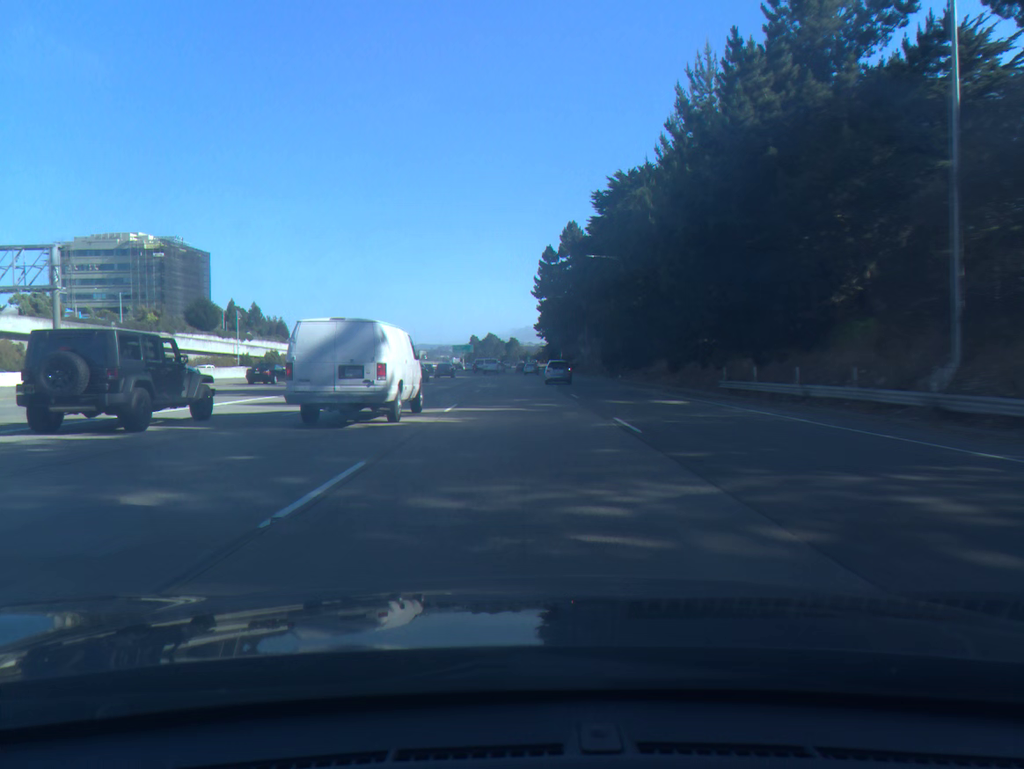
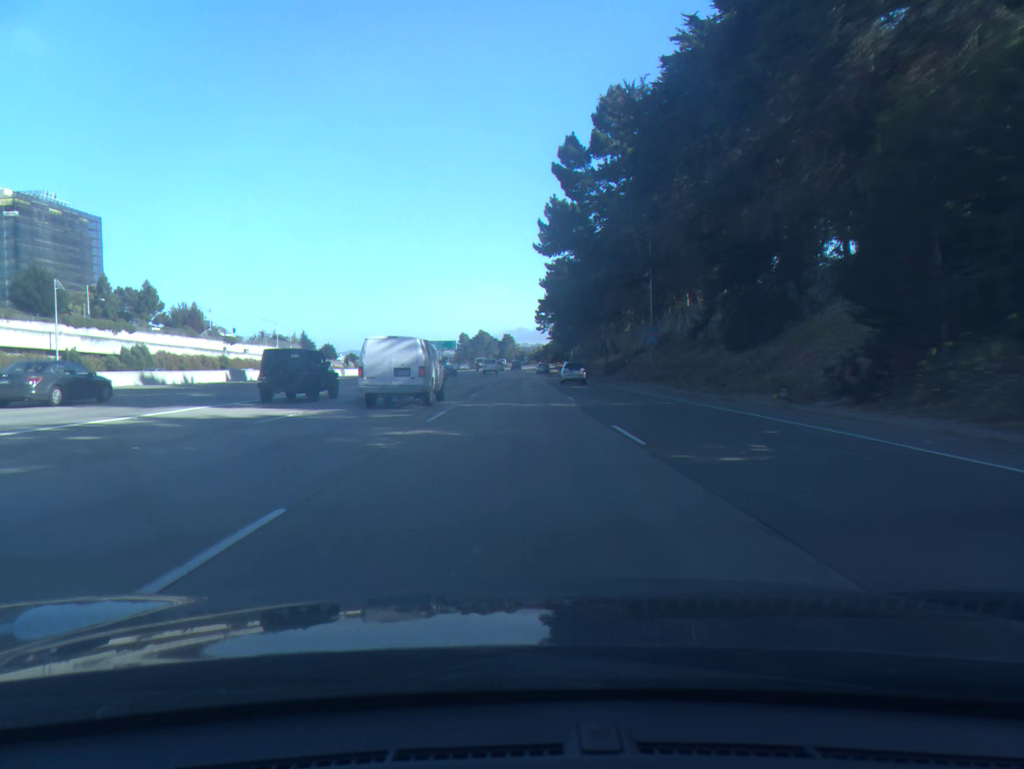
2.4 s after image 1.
(+0.2, +60.8) m; 0°
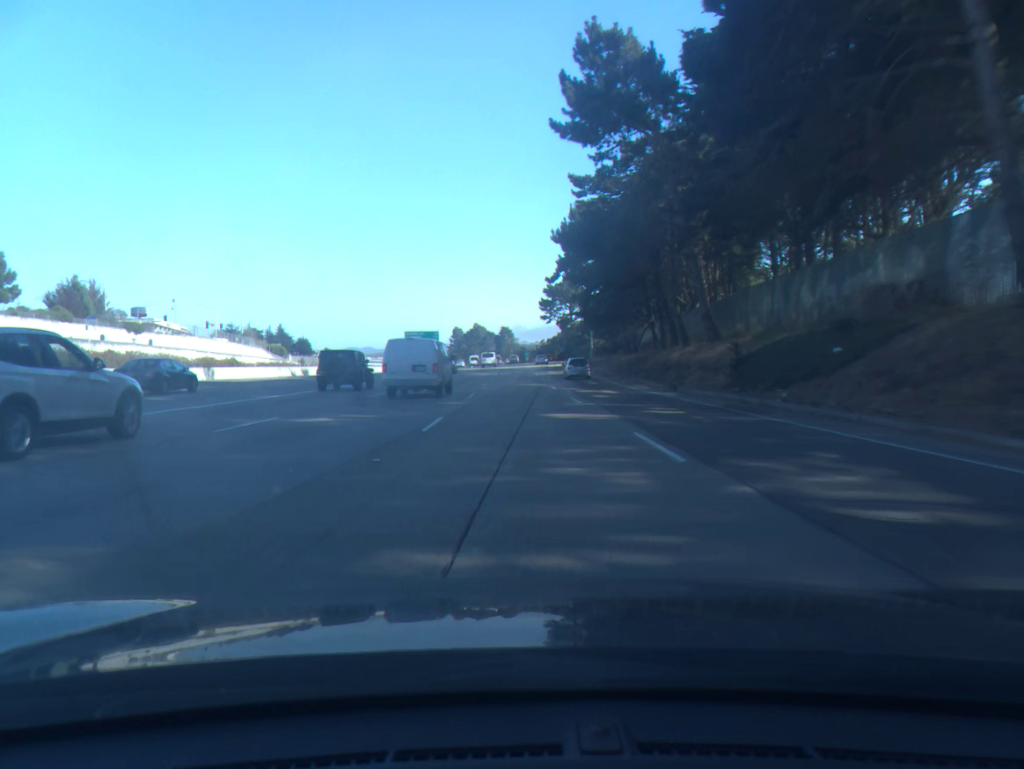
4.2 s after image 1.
(0.0, +46.8) m; 0°
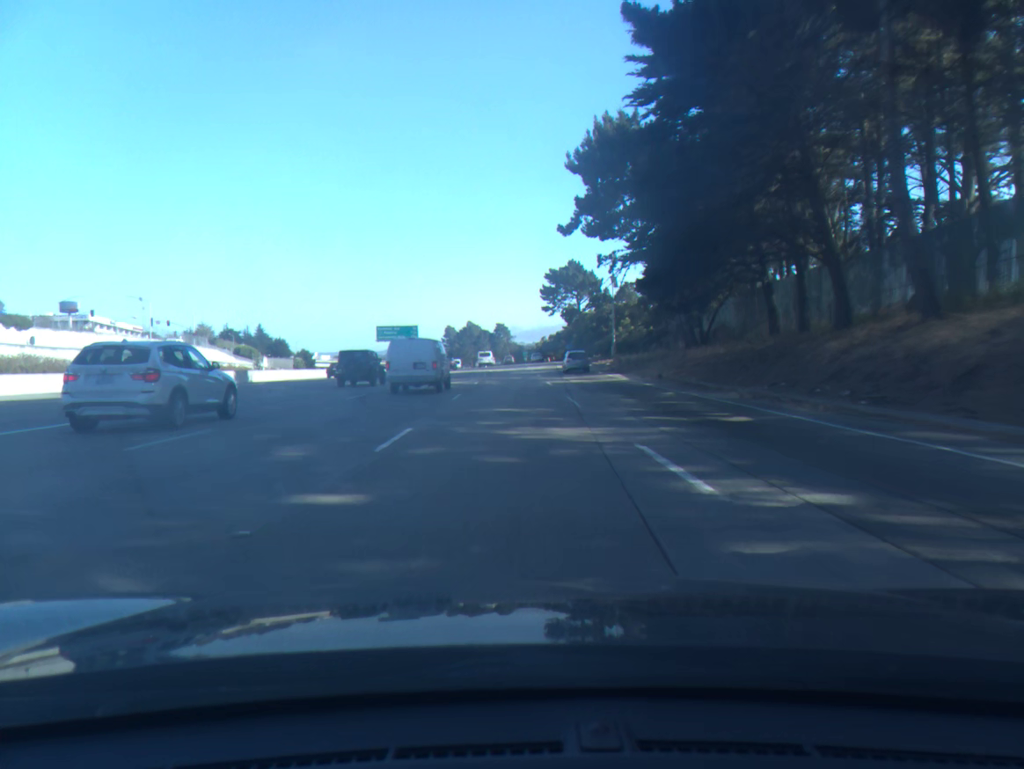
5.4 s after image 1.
(0.0, +31.9) m; 0°
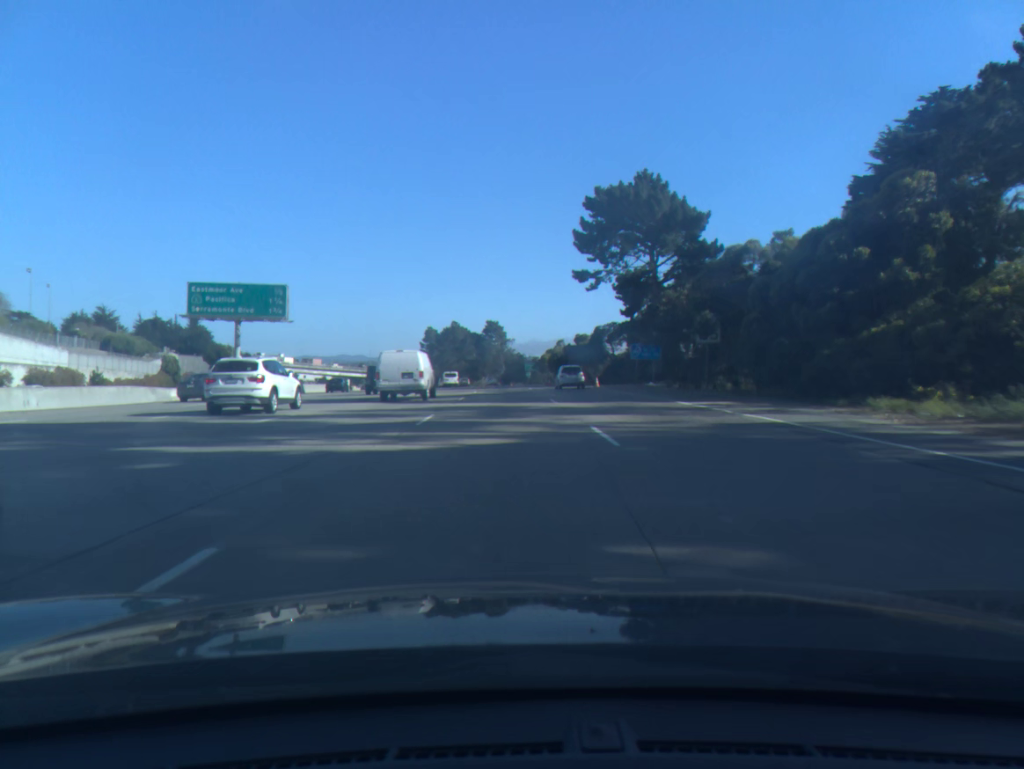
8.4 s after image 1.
(-0.3, +81.8) m; 0°
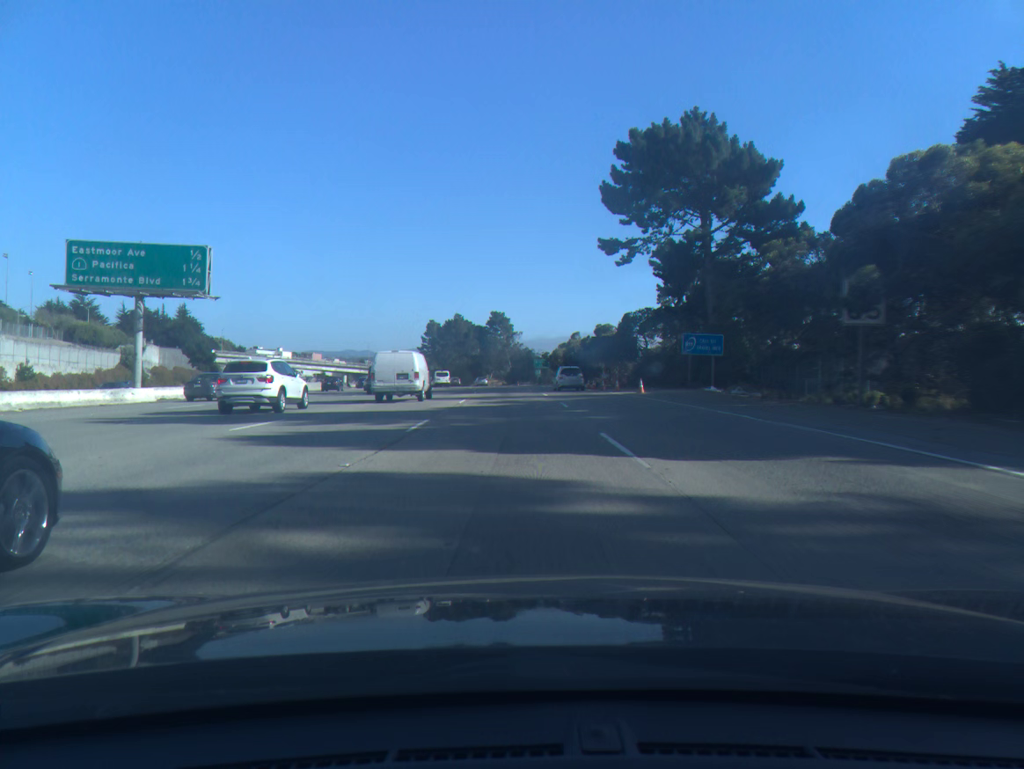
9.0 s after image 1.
(-0.1, +16.6) m; -1°
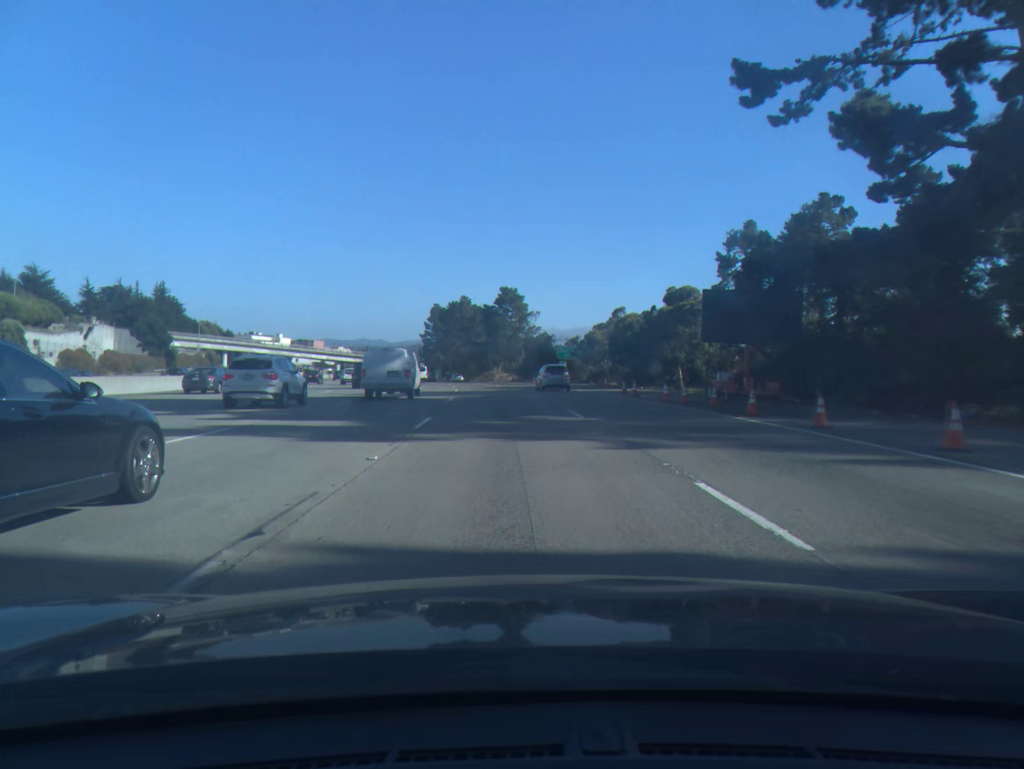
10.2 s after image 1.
(-0.4, +33.5) m; -1°
